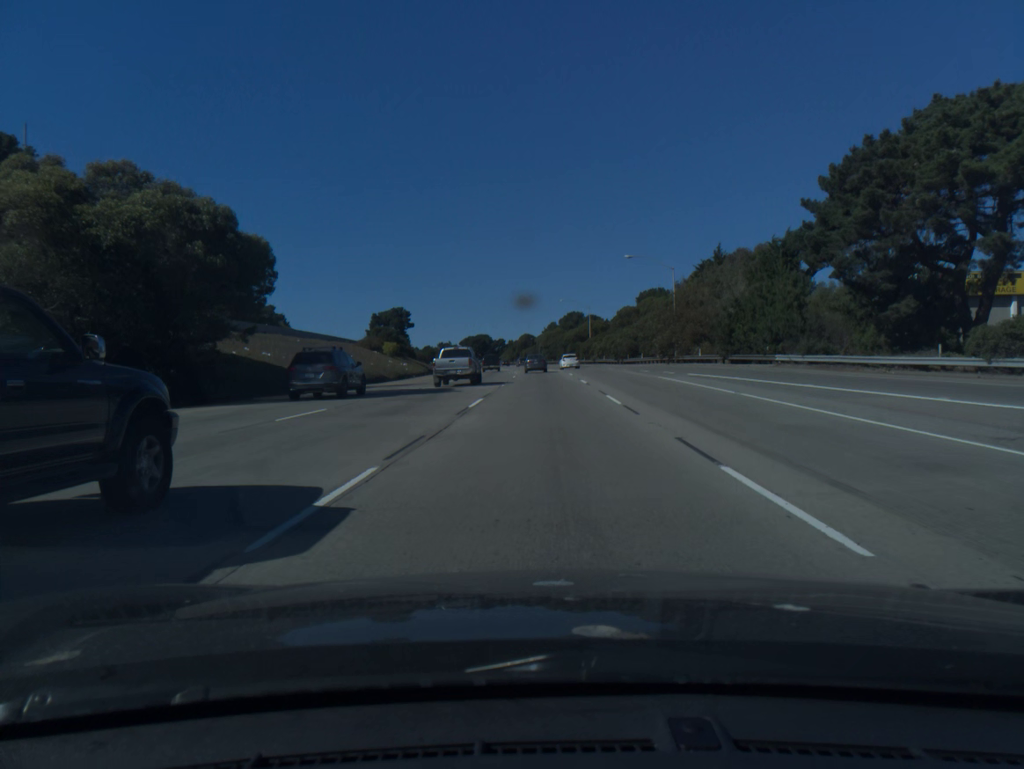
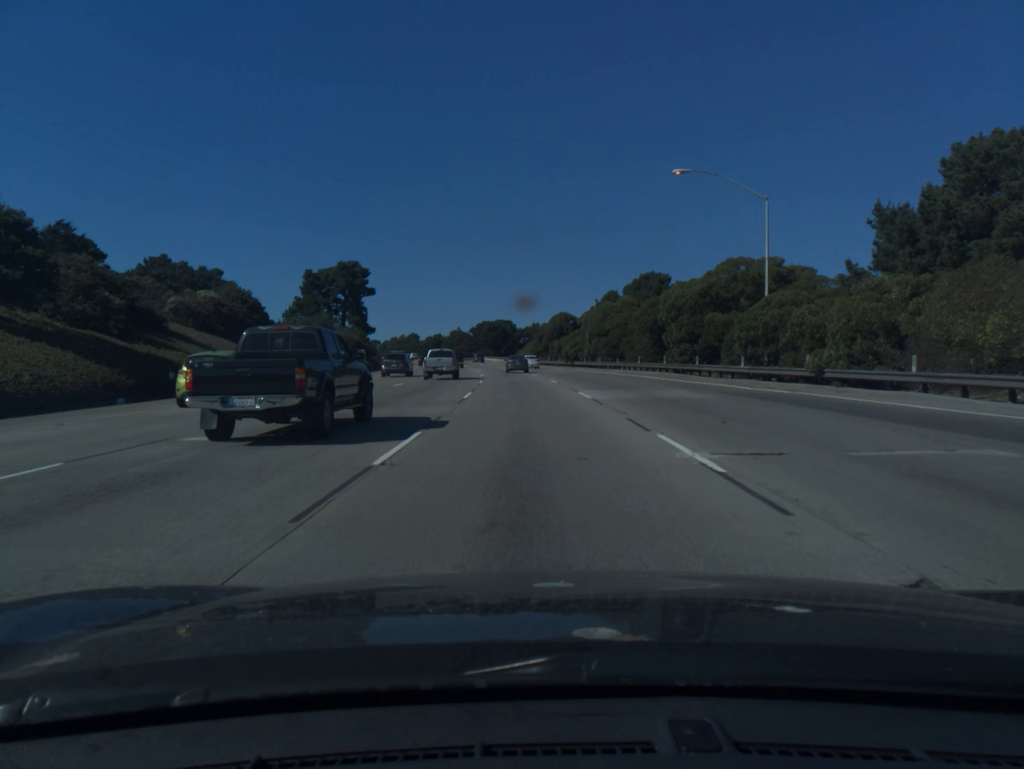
(-1.0, +84.1) m; -3°
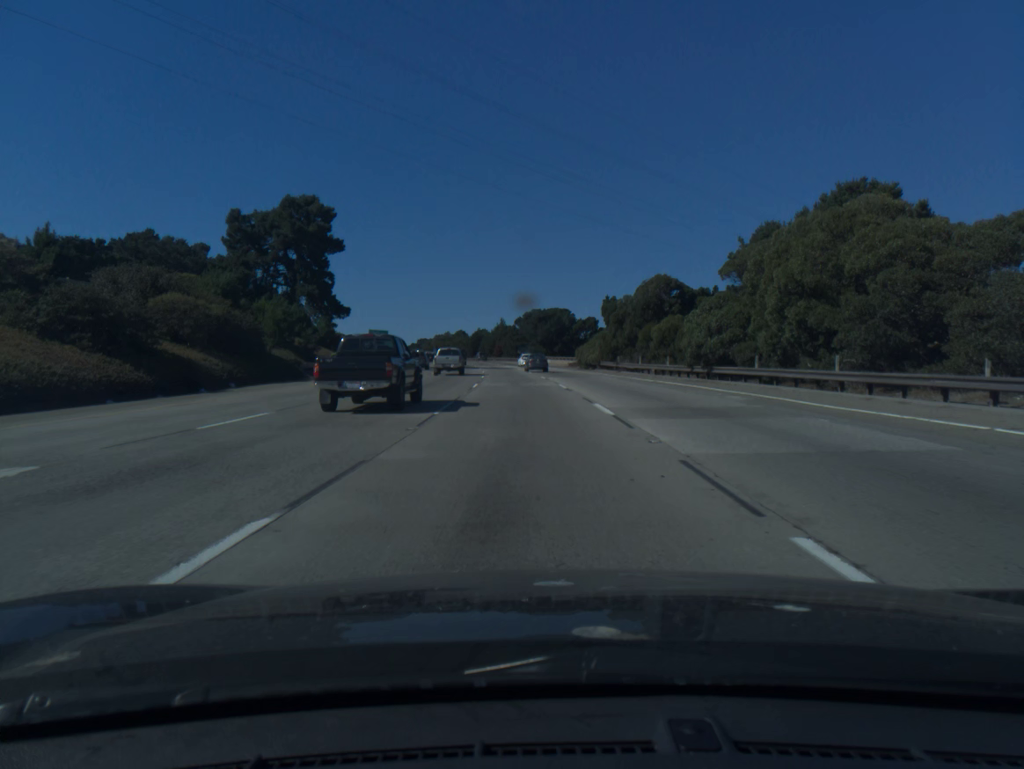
(-1.8, +50.7) m; -4°
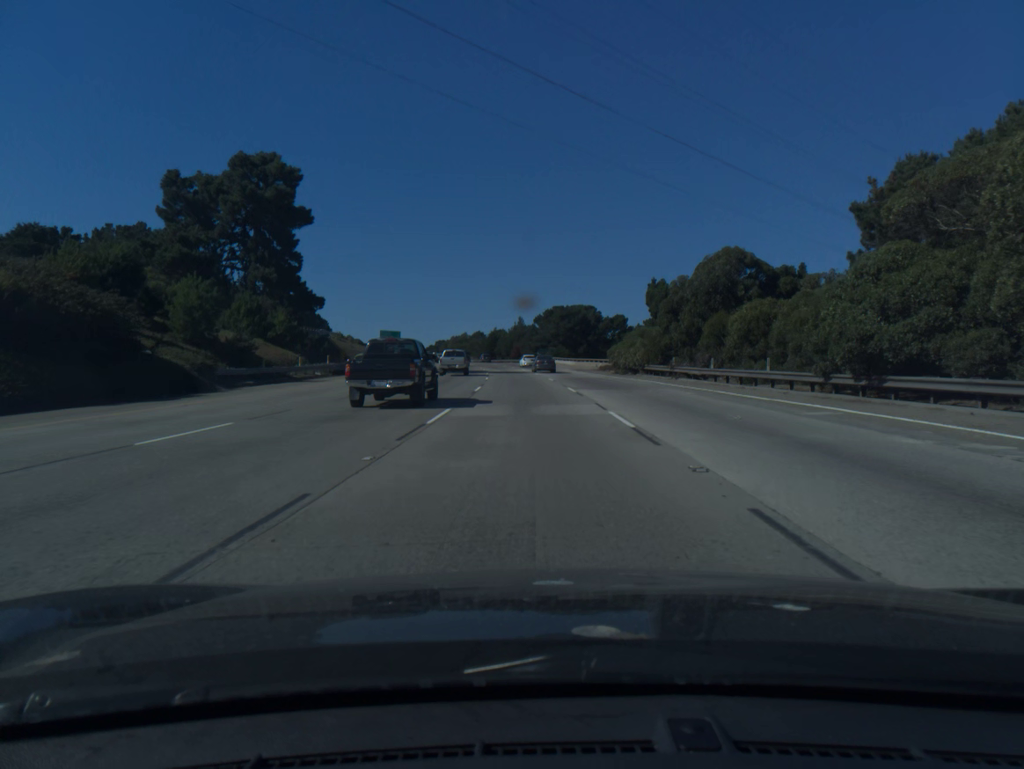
(-0.2, +17.0) m; -2°
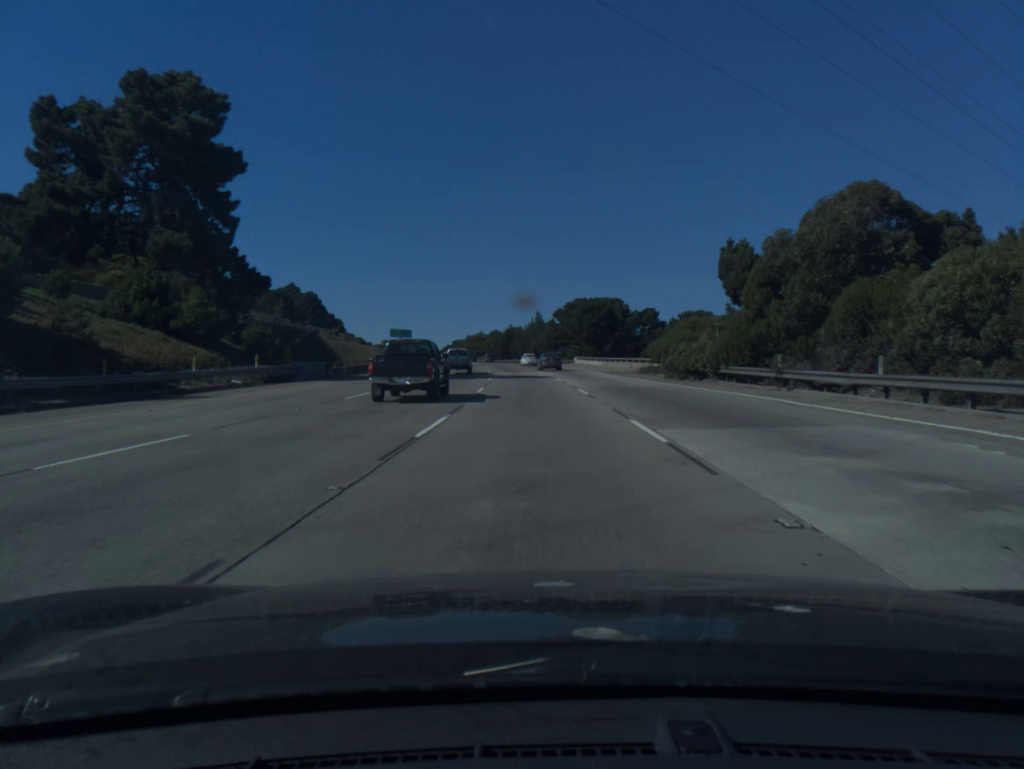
(-0.2, +17.0) m; -1°
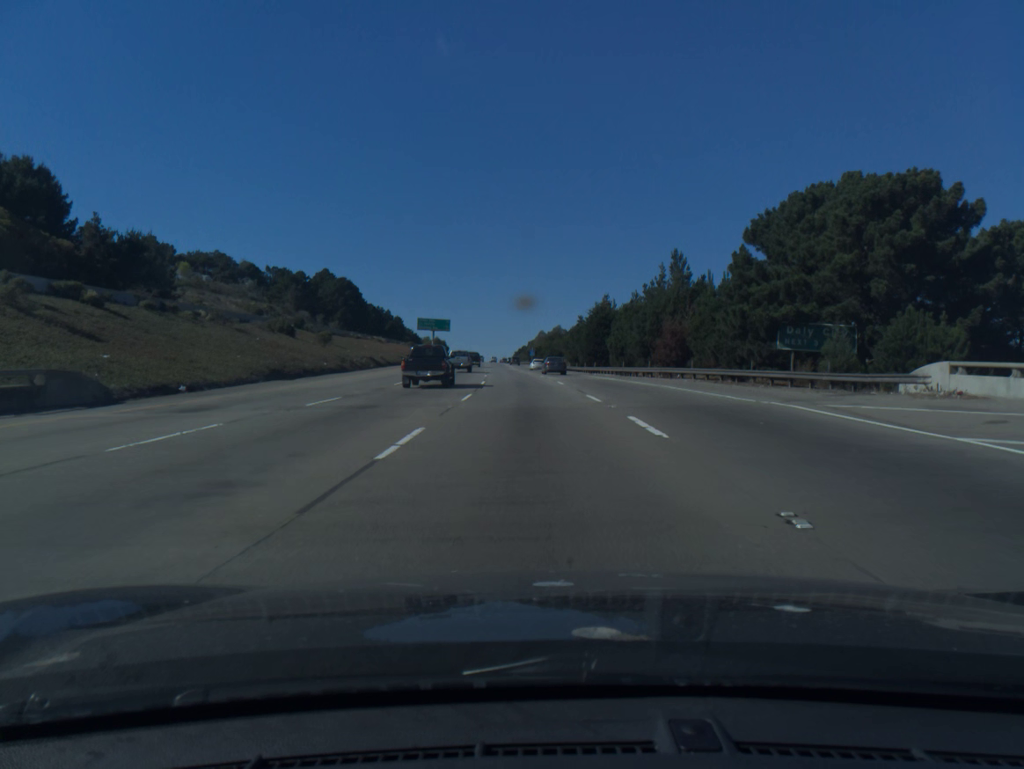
(-4.4, +86.5) m; -6°
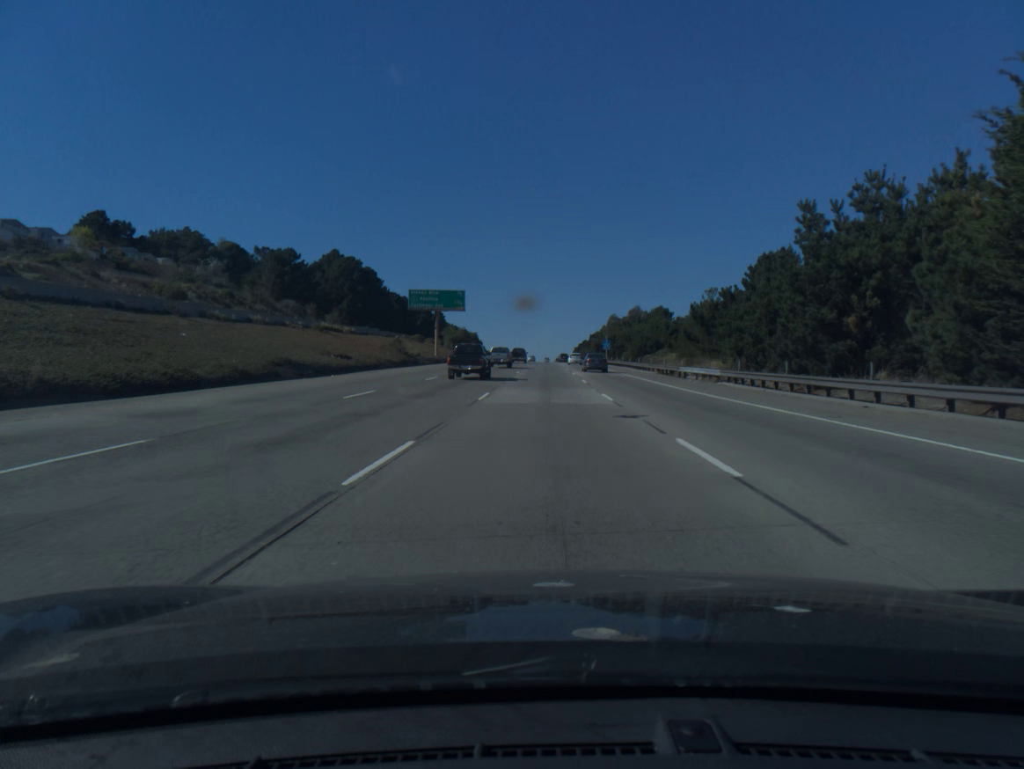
(-3.1, +70.8) m; -4°
